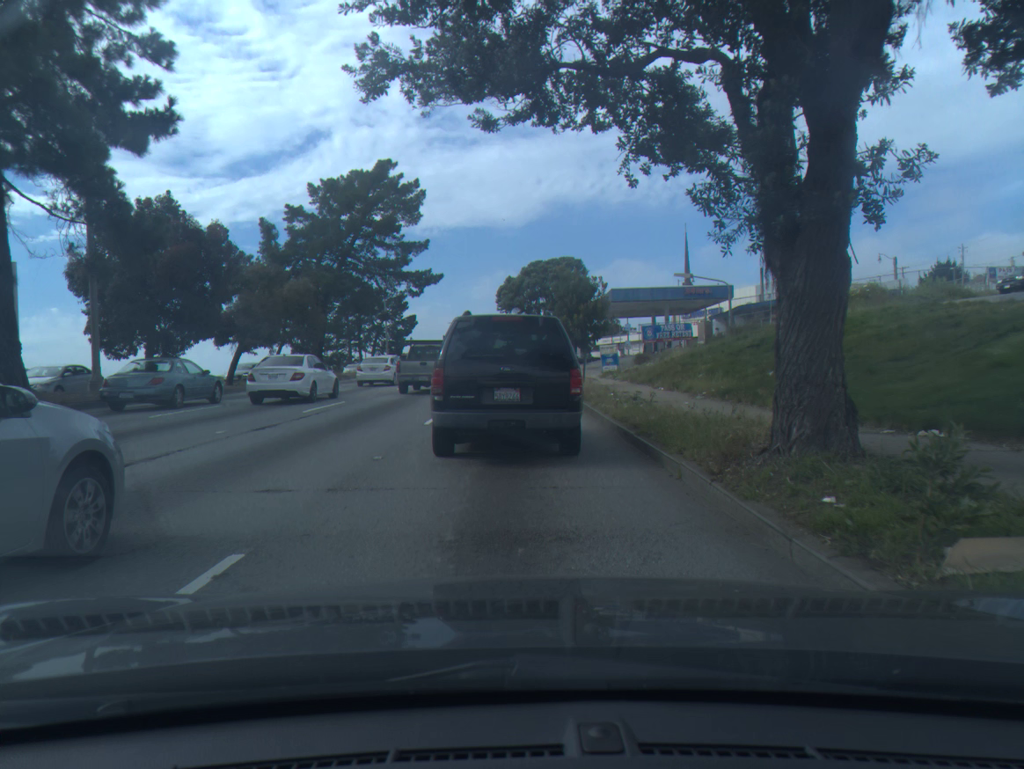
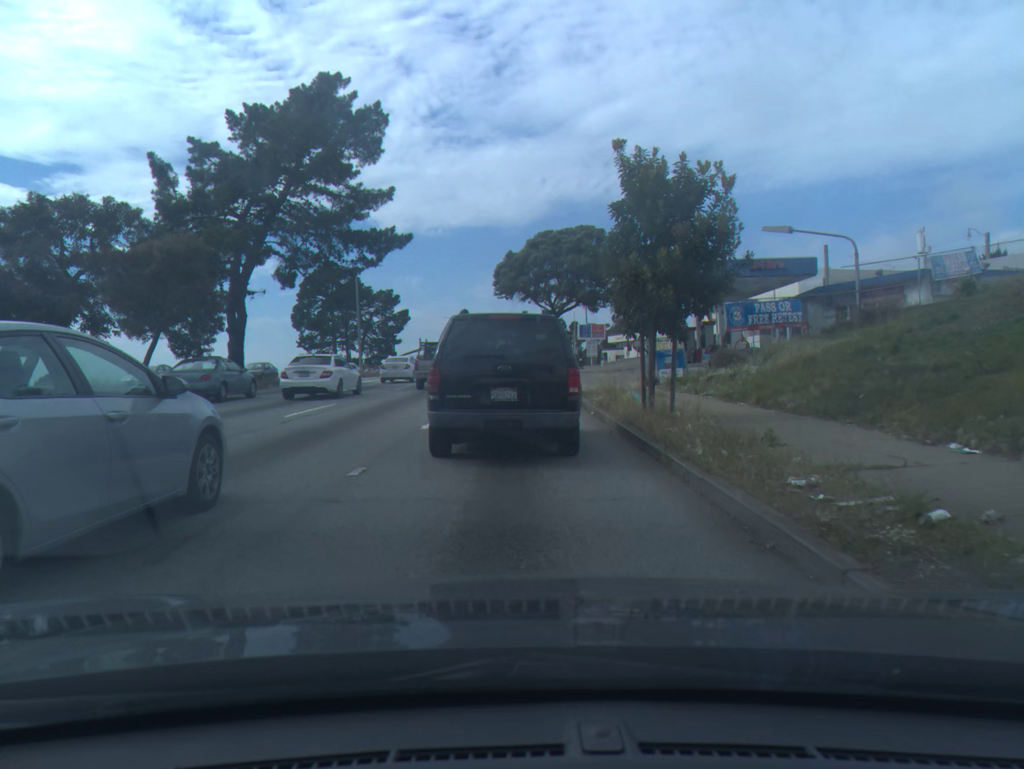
(-0.2, +15.3) m; -1°
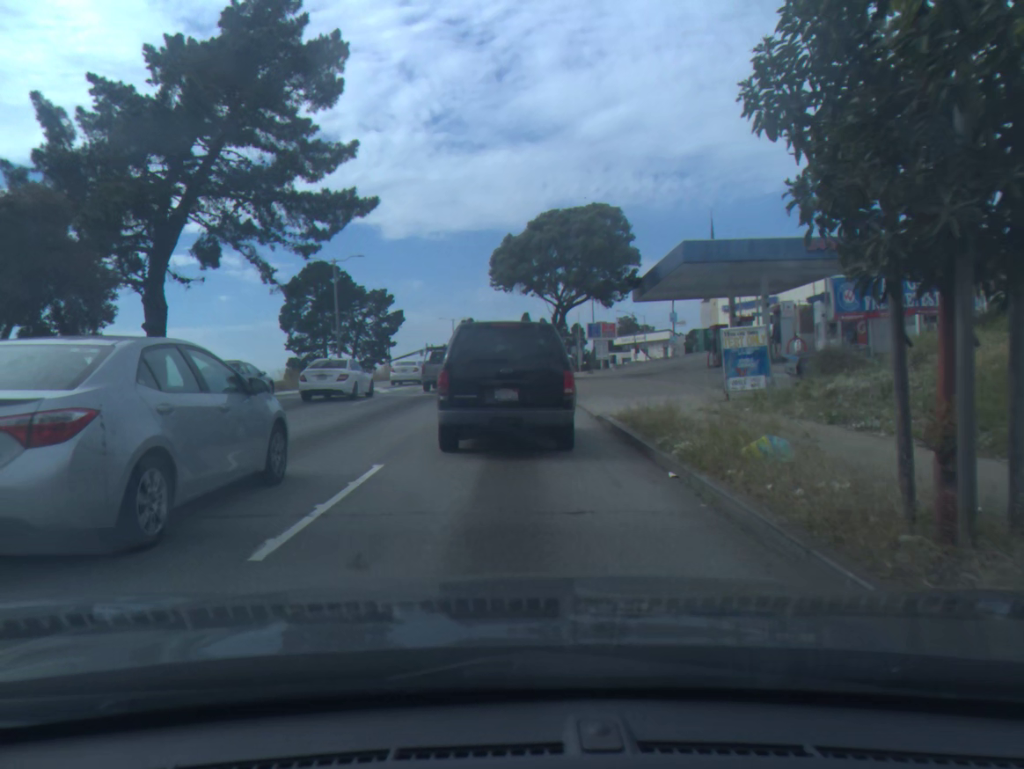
(0.0, +8.6) m; 0°
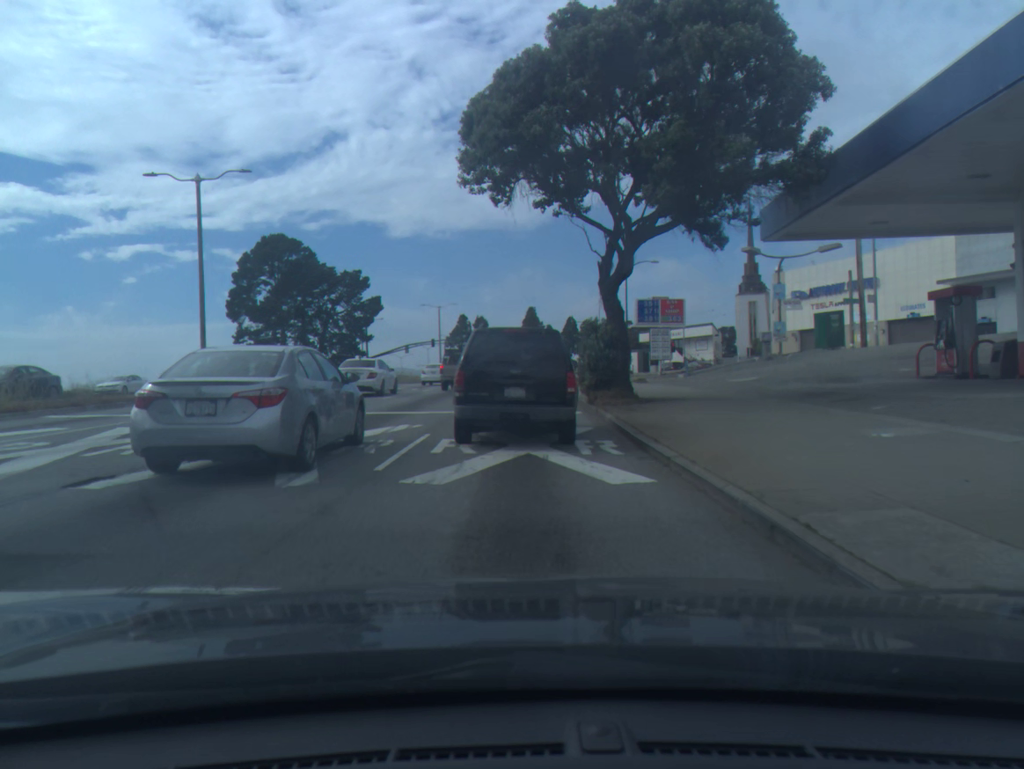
(0.0, +25.7) m; 0°
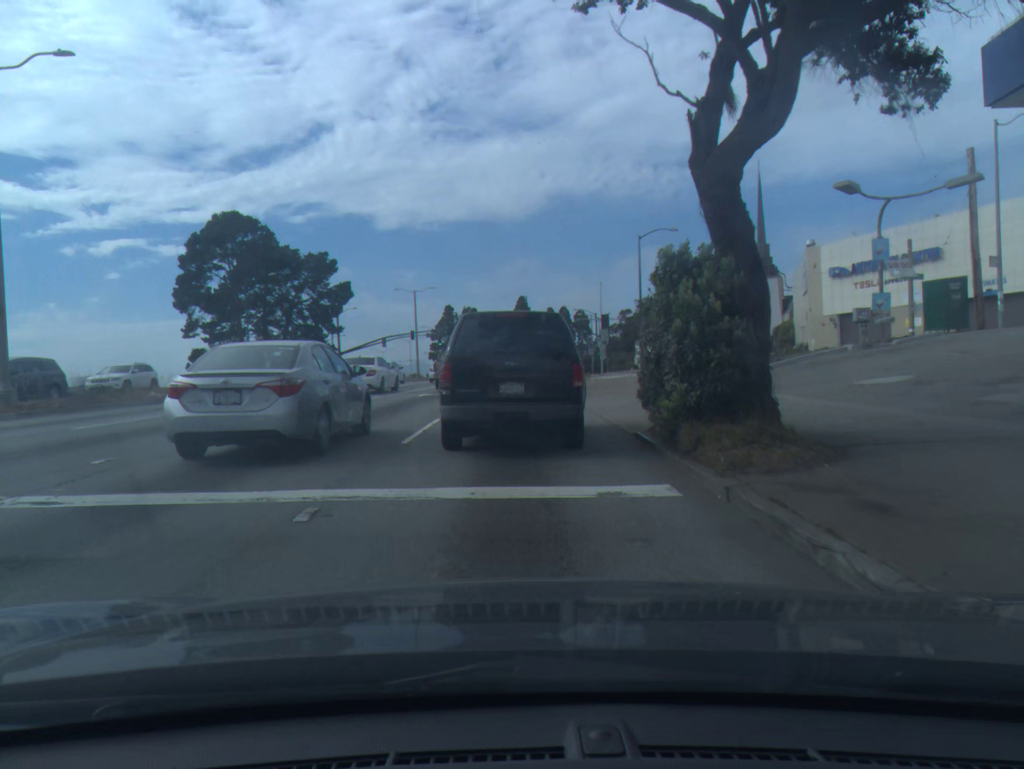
(+0.1, +12.0) m; +1°
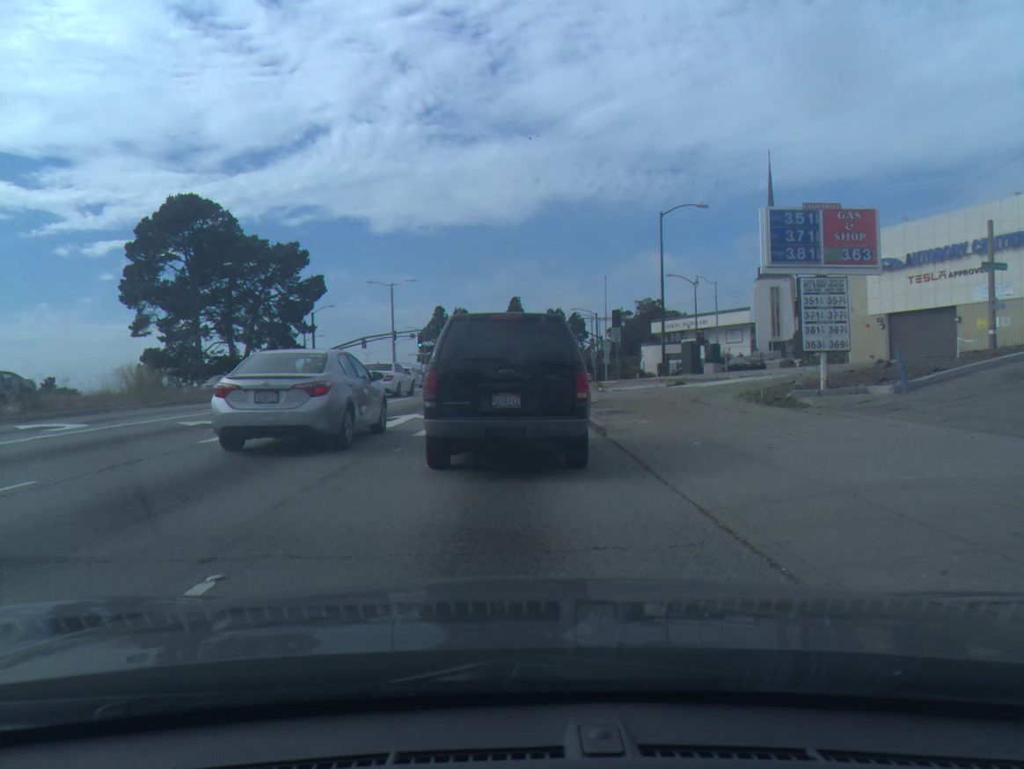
(0.0, +11.1) m; 0°
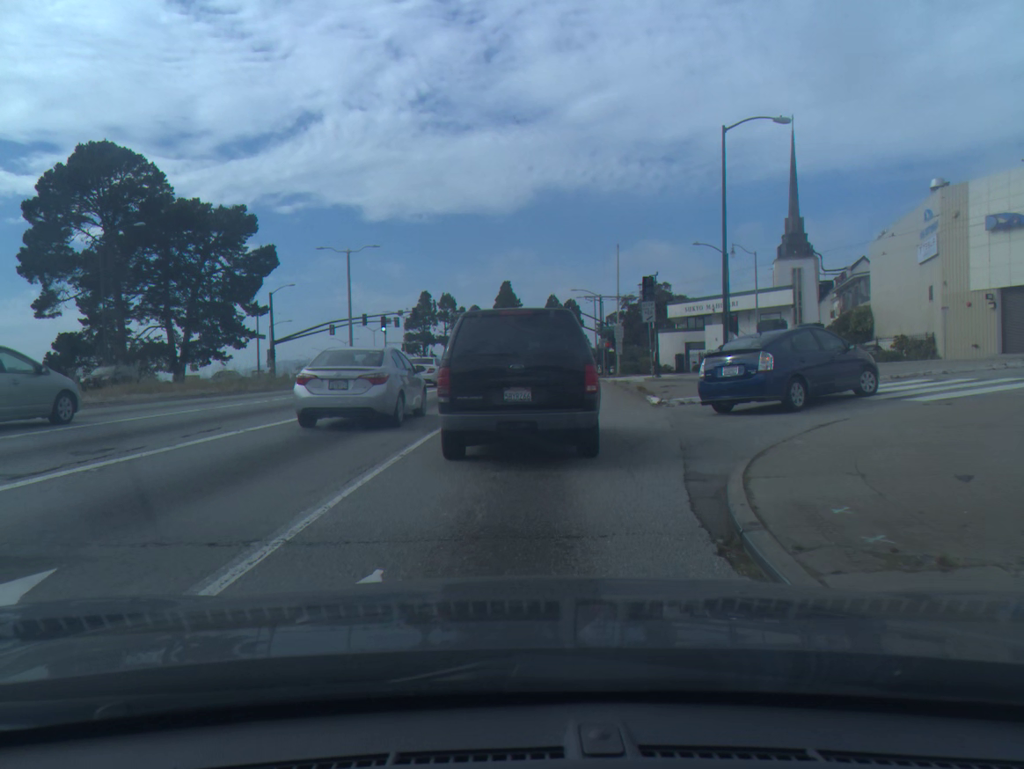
(+0.1, +14.9) m; +1°
